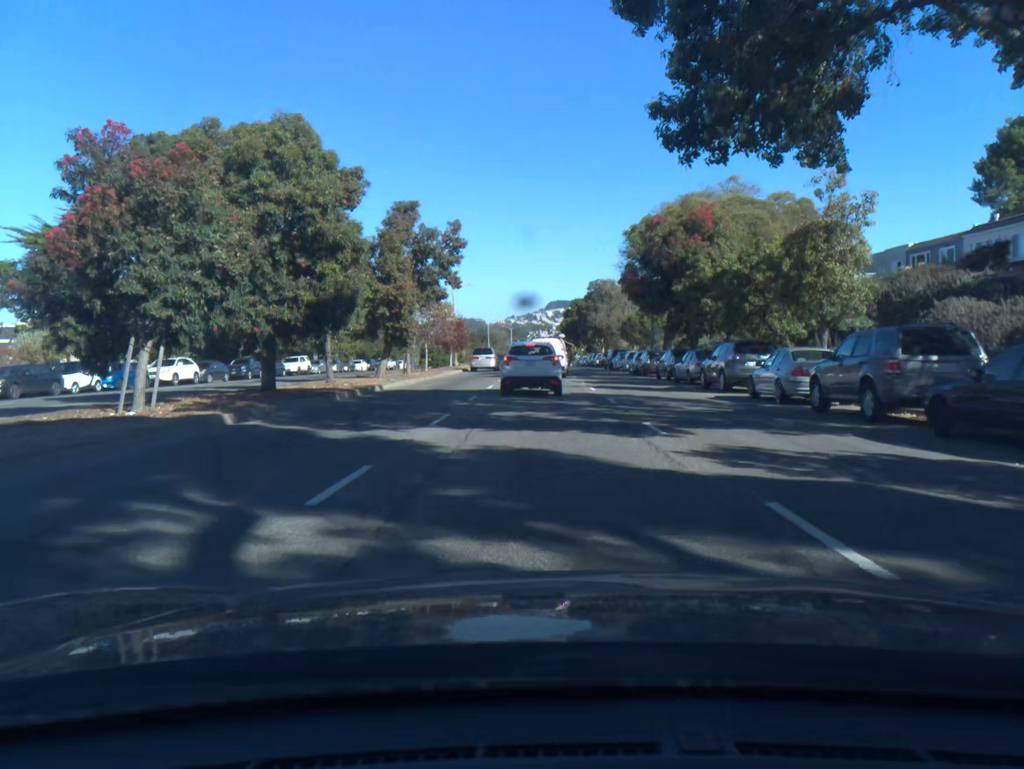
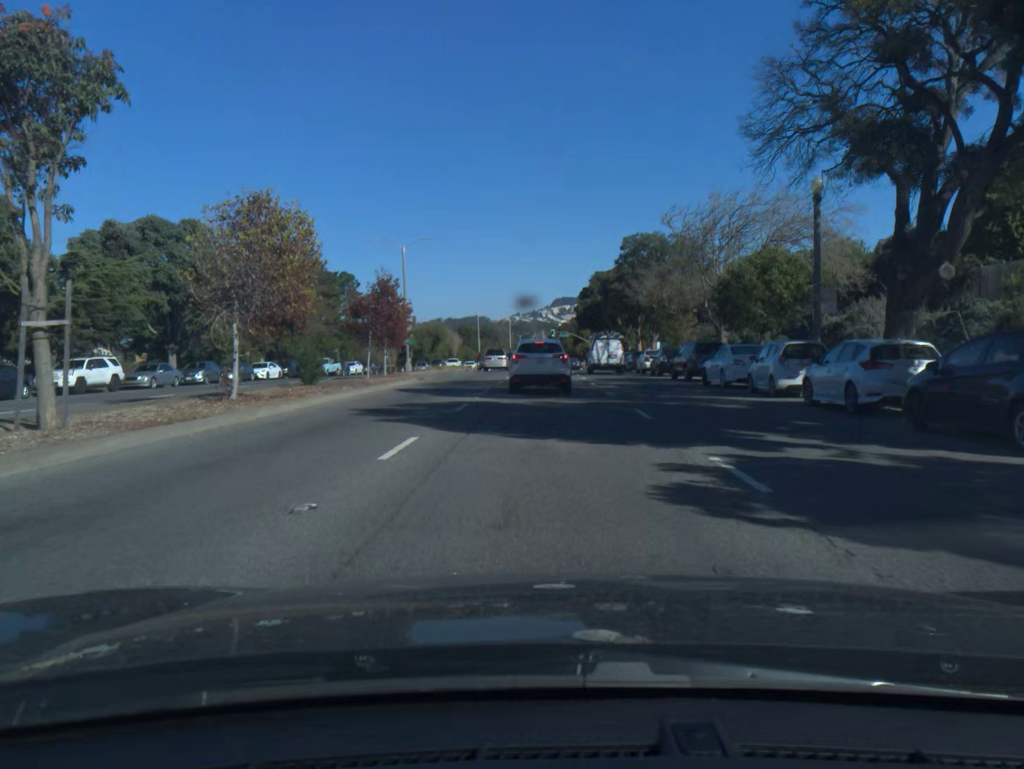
(-0.1, +33.7) m; 0°
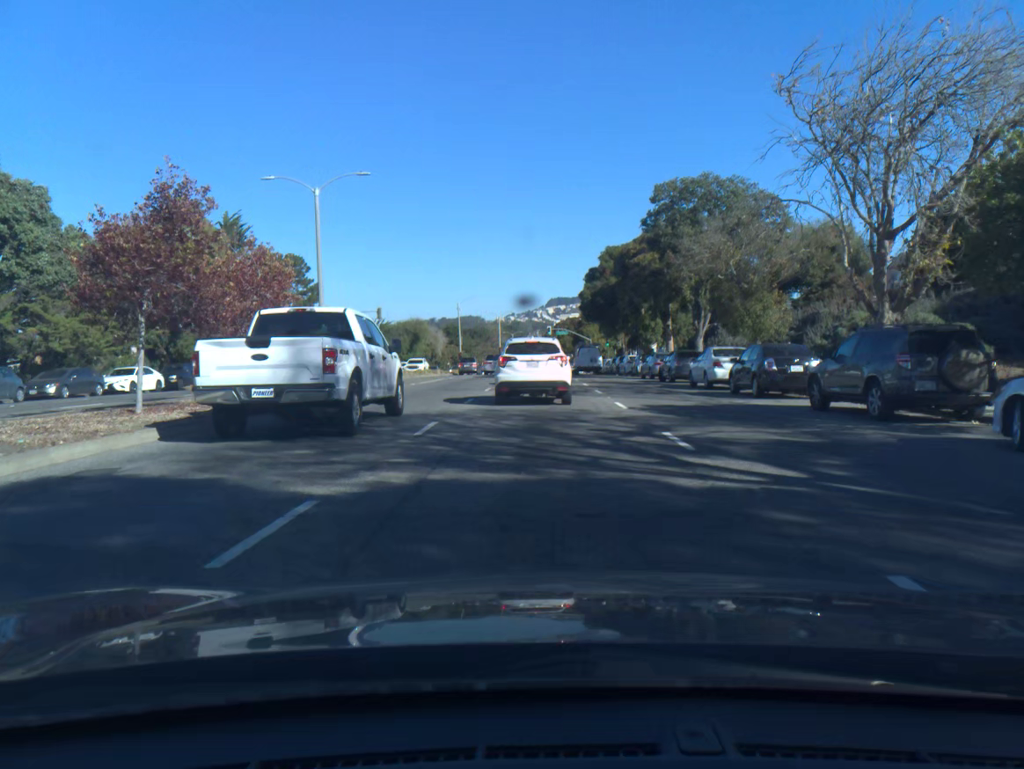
(0.0, +19.4) m; 0°
